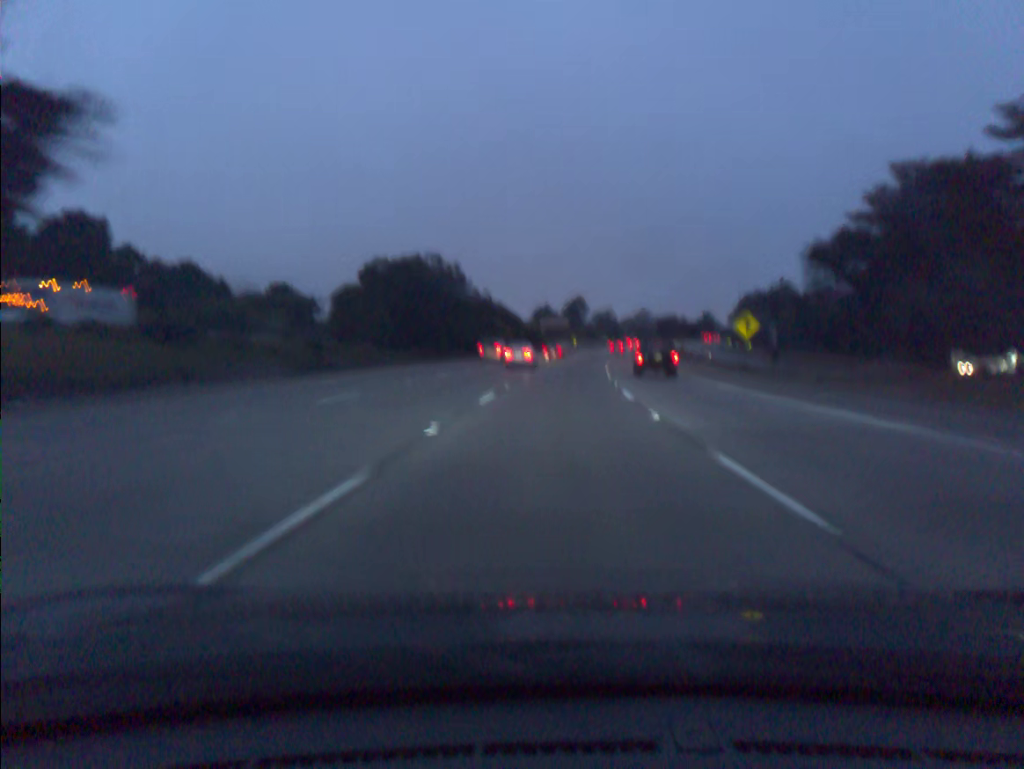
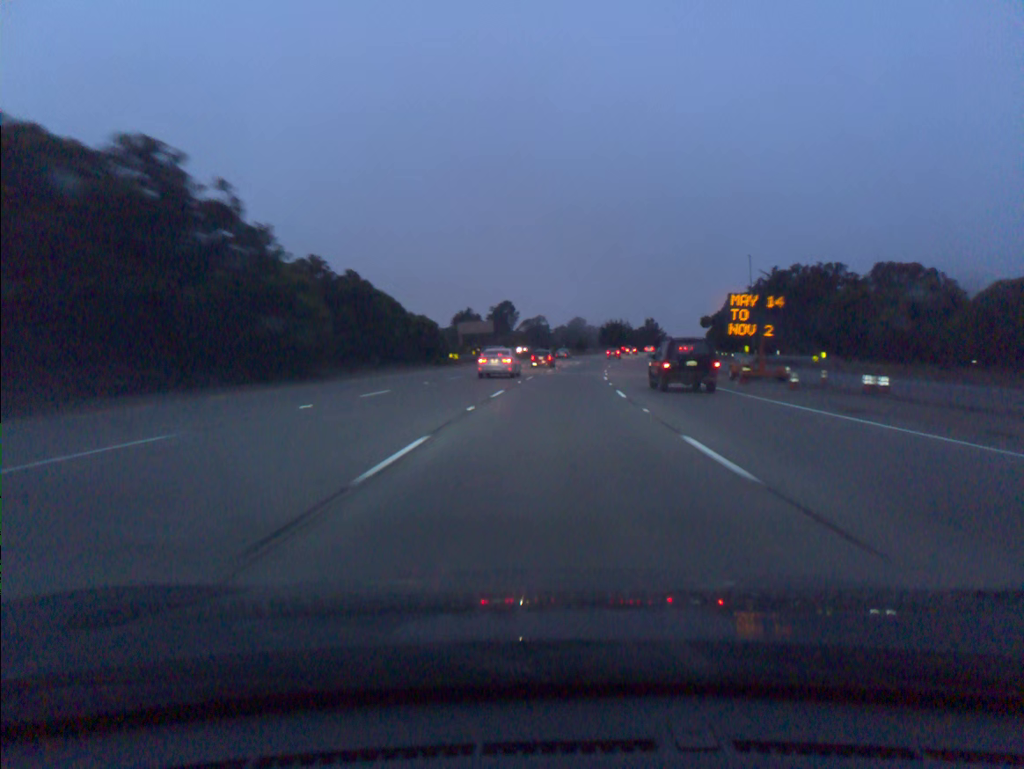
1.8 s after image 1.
(+2.6, +54.5) m; +5°
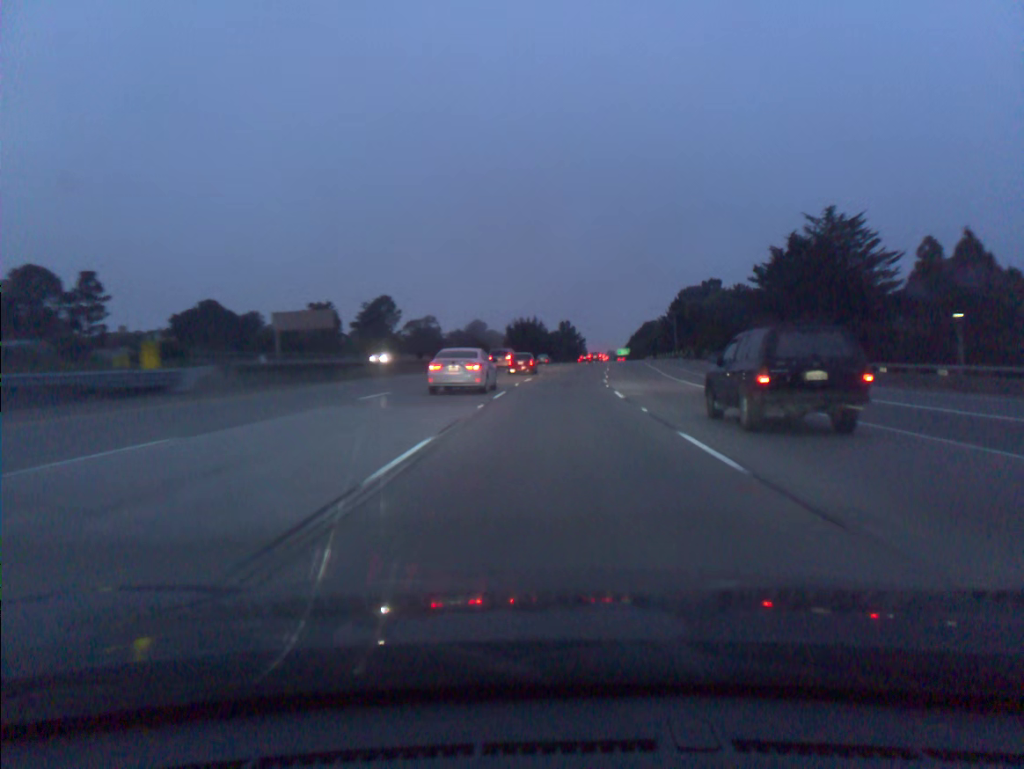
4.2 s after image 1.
(+4.3, +72.1) m; +7°
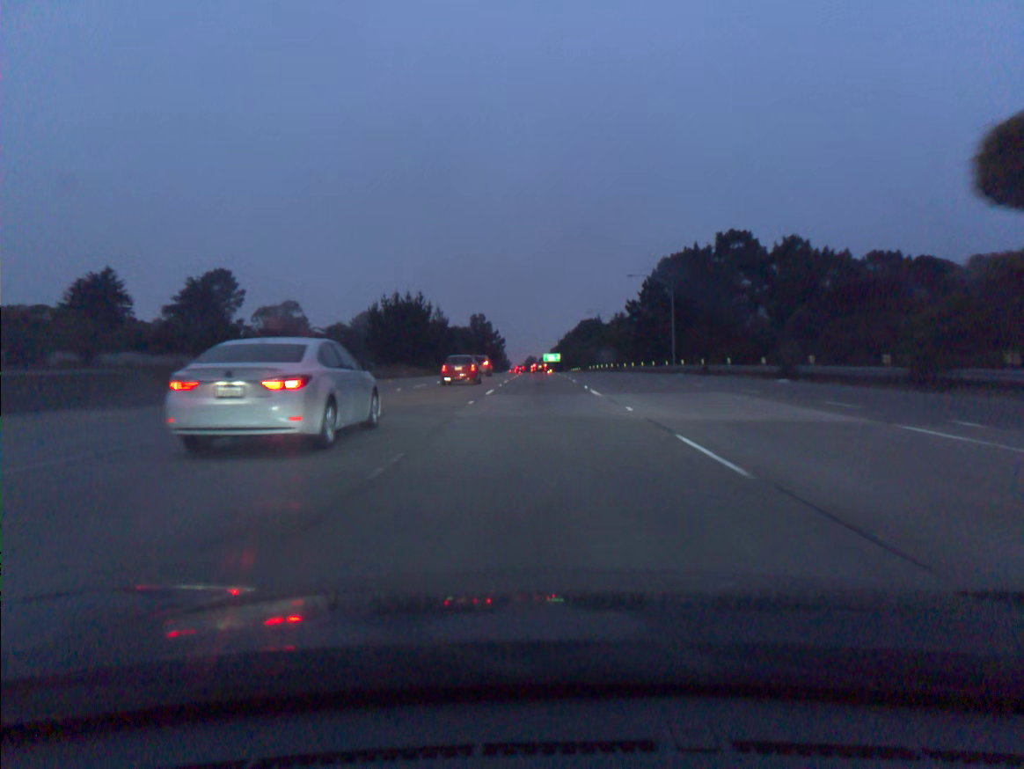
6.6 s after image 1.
(+4.2, +72.5) m; +6°
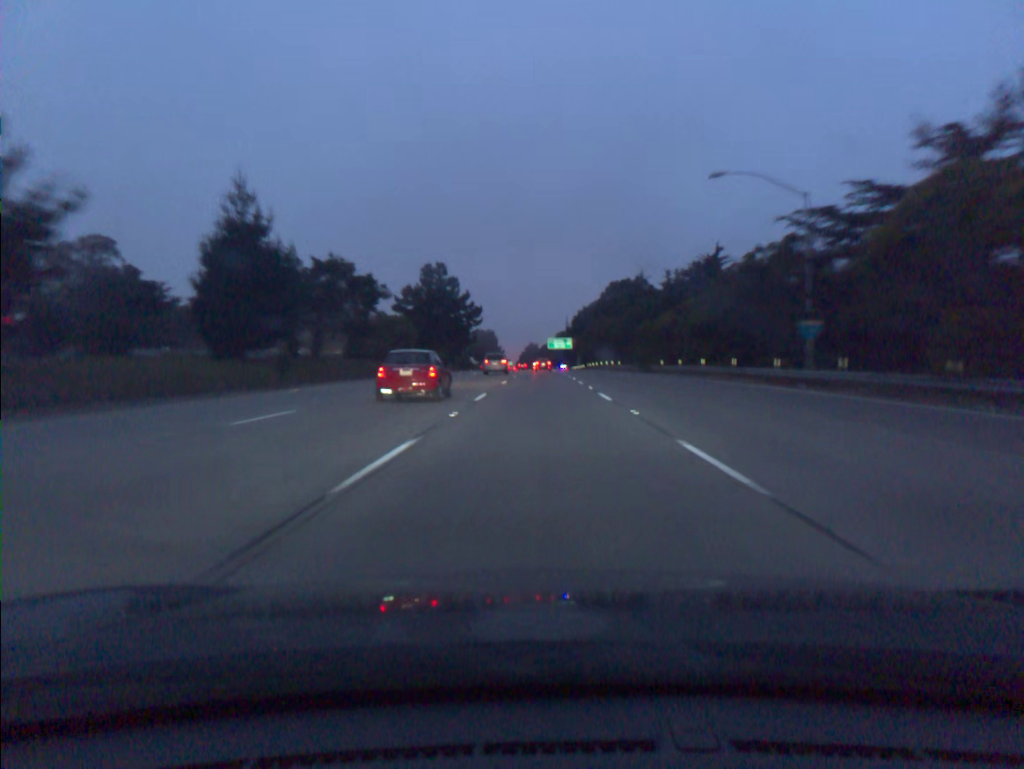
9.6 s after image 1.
(0.0, +91.7) m; 0°
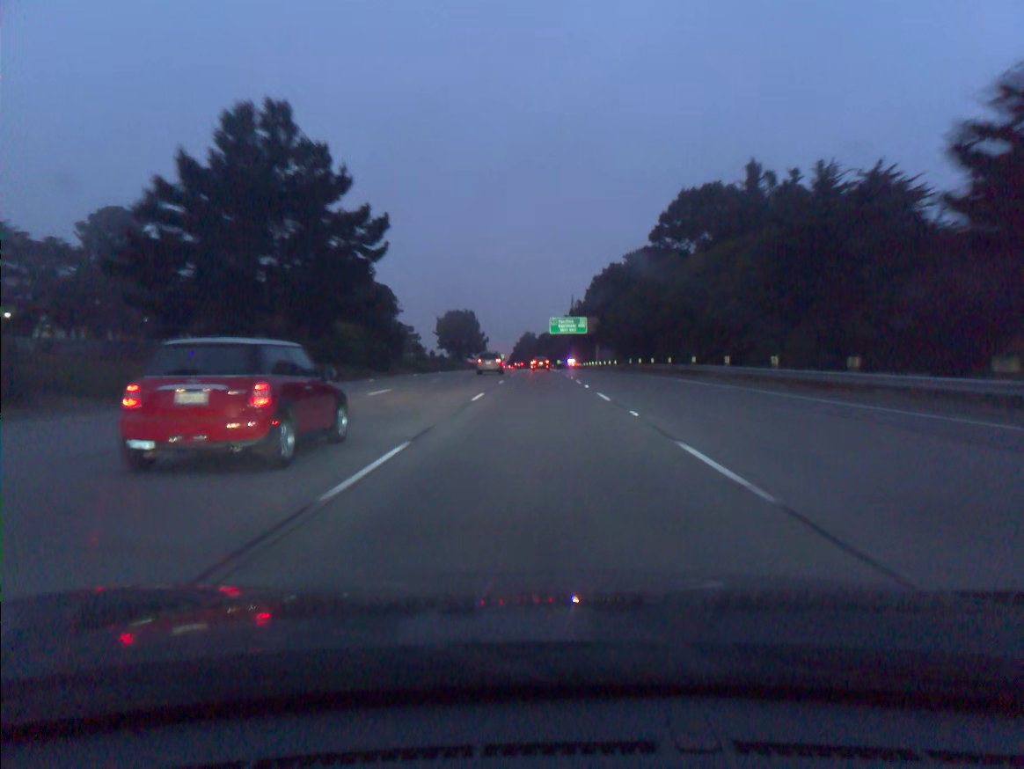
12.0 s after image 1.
(+0.1, +73.6) m; 0°
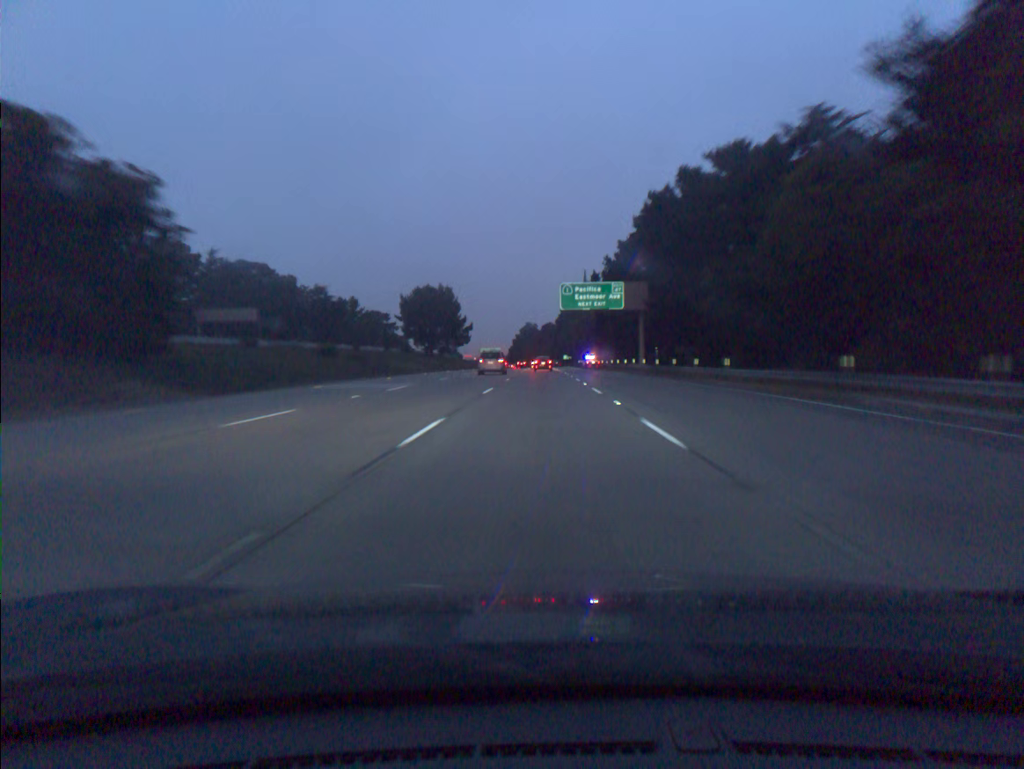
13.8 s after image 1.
(-0.1, +54.5) m; 0°
